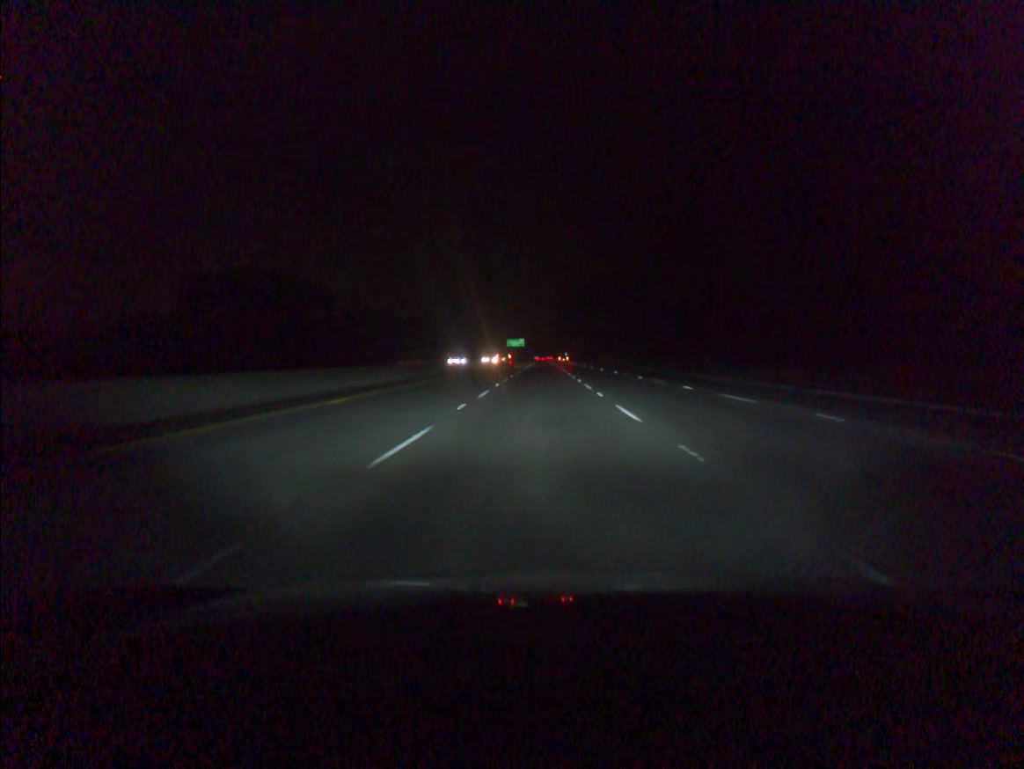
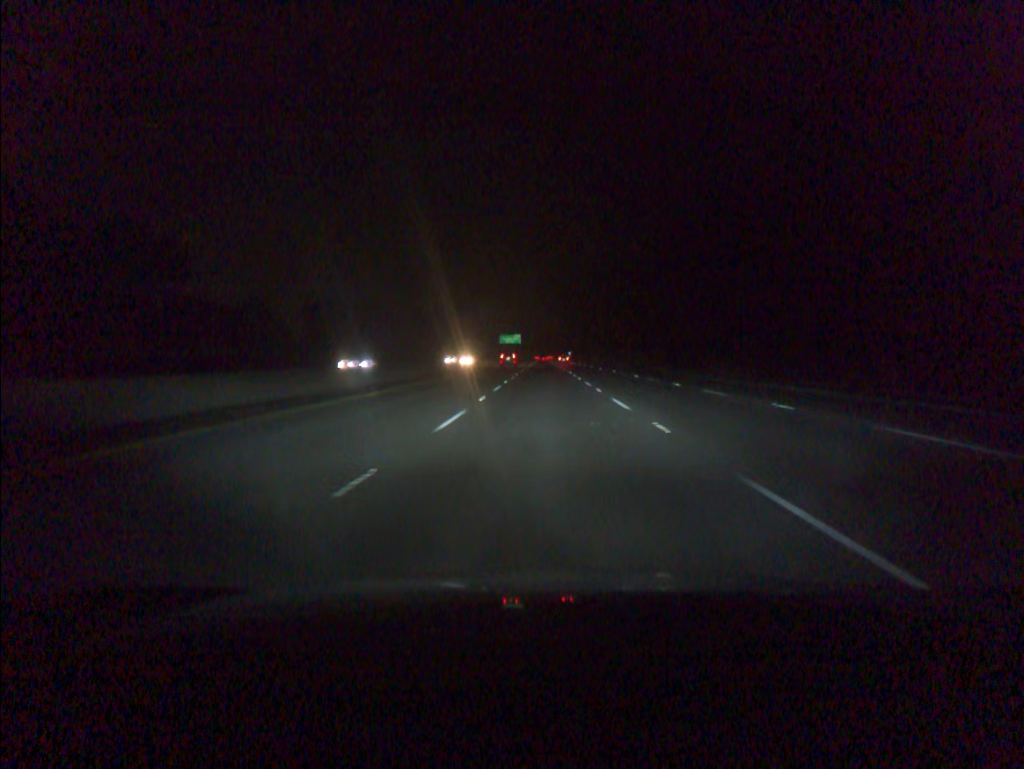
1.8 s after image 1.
(-0.1, +55.0) m; 0°
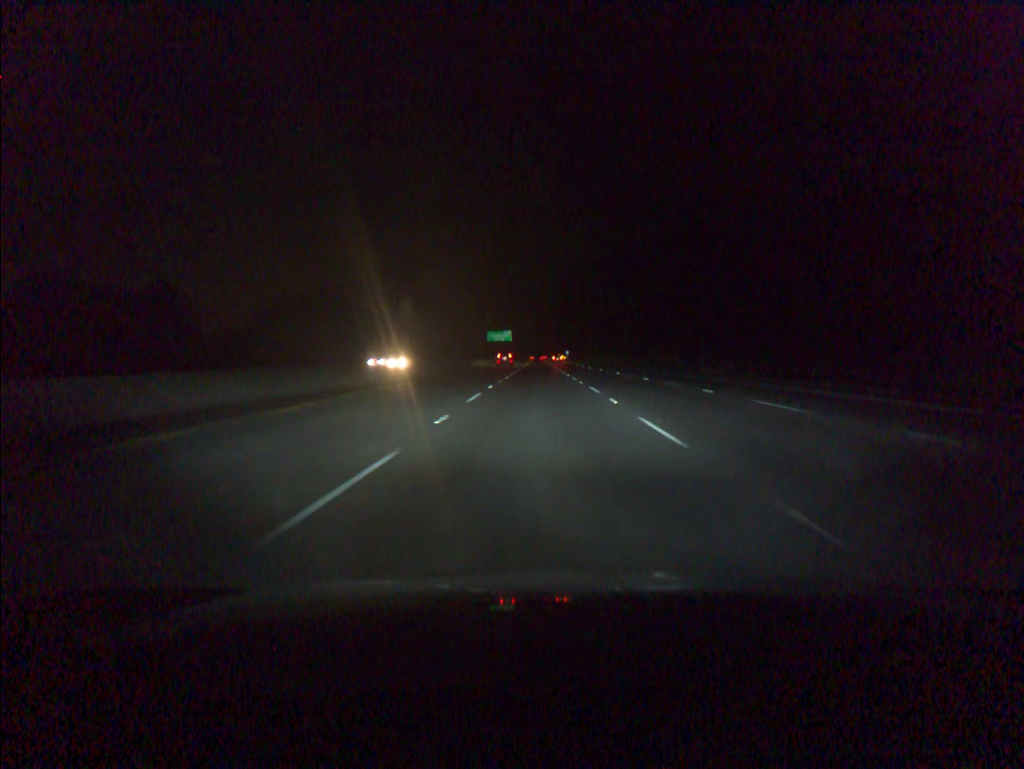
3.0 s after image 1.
(+0.1, +36.7) m; 0°
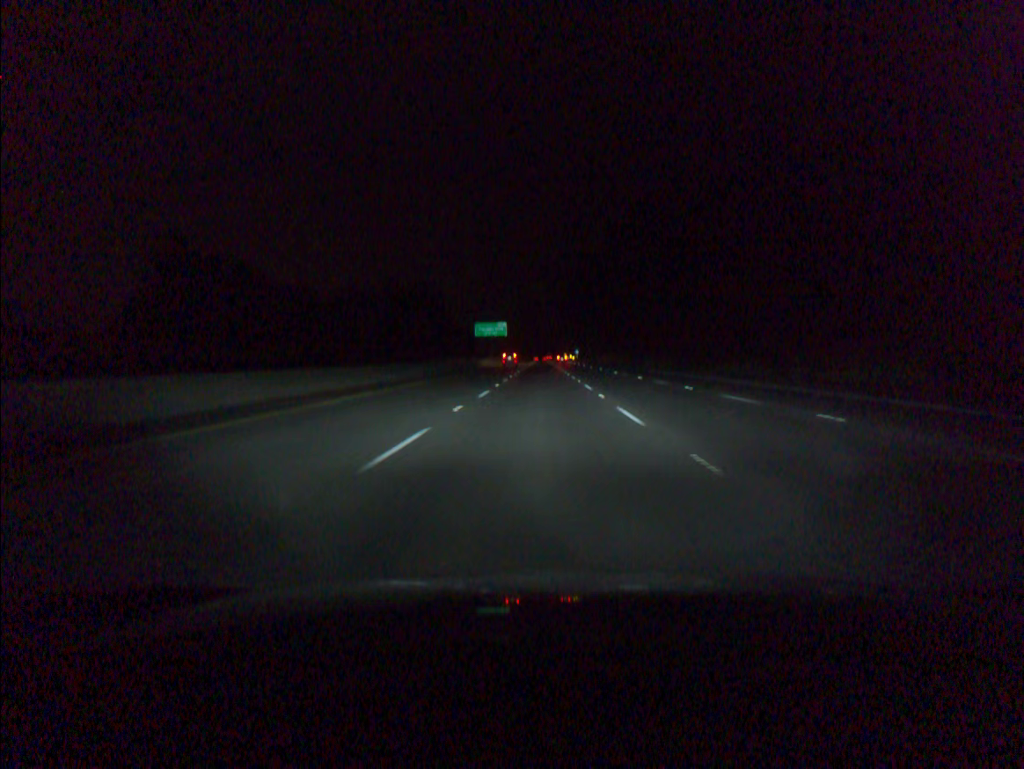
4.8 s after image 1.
(-0.1, +54.9) m; 0°
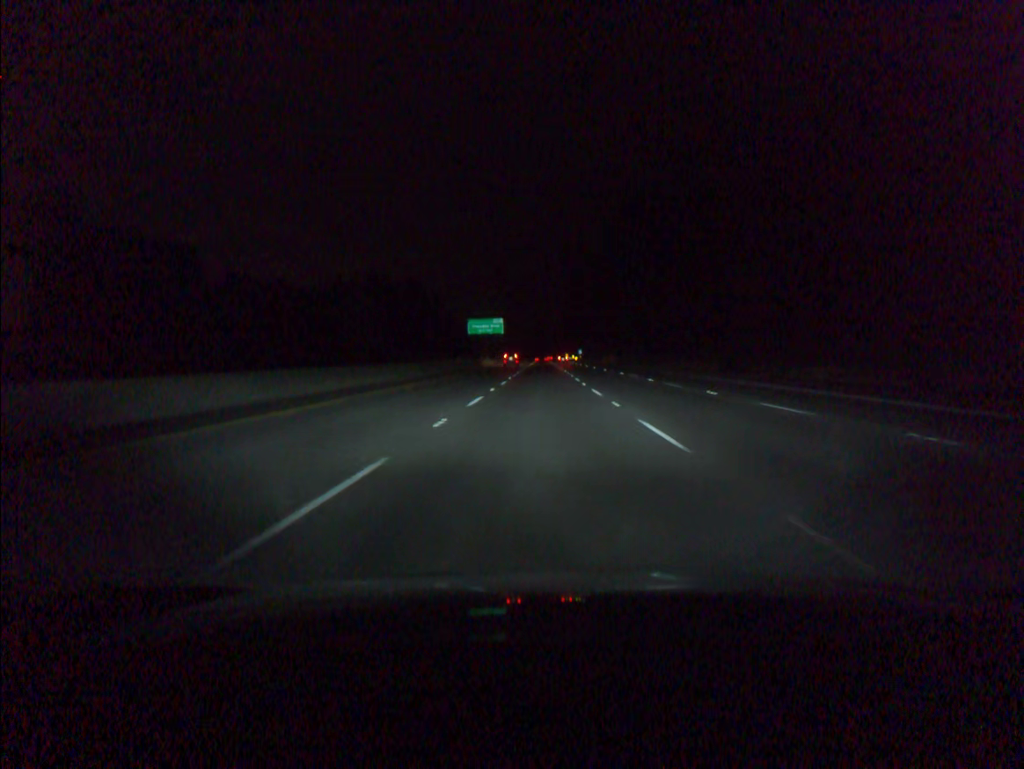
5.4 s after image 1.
(0.0, +18.3) m; 0°
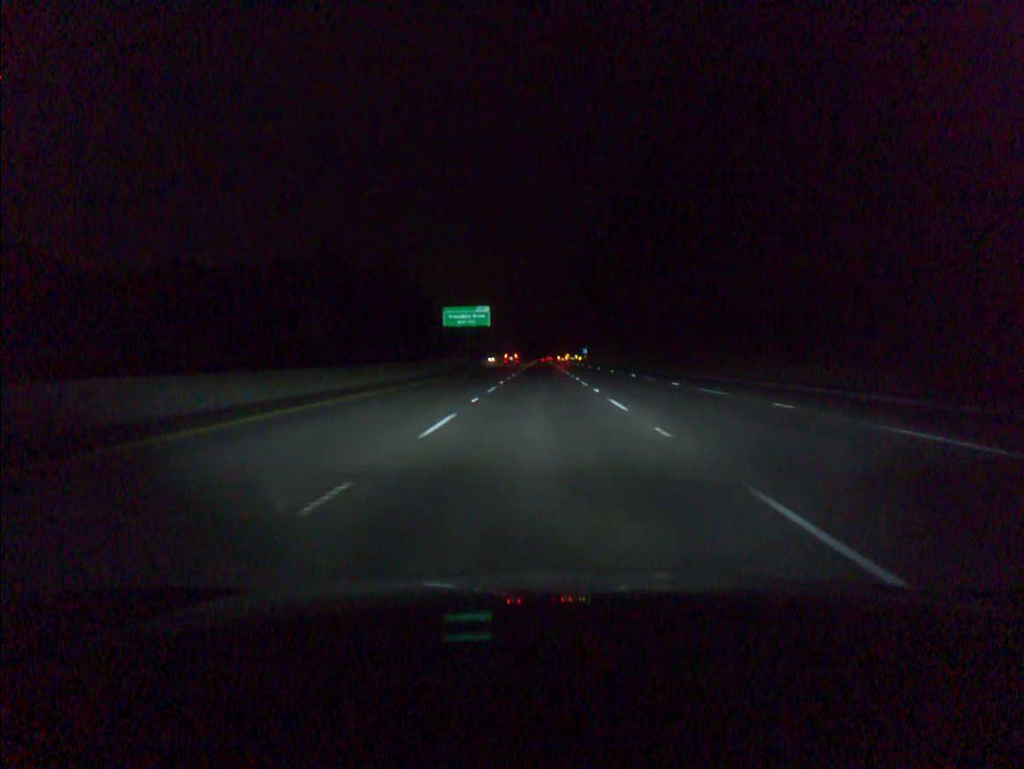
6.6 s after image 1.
(0.0, +36.6) m; 0°
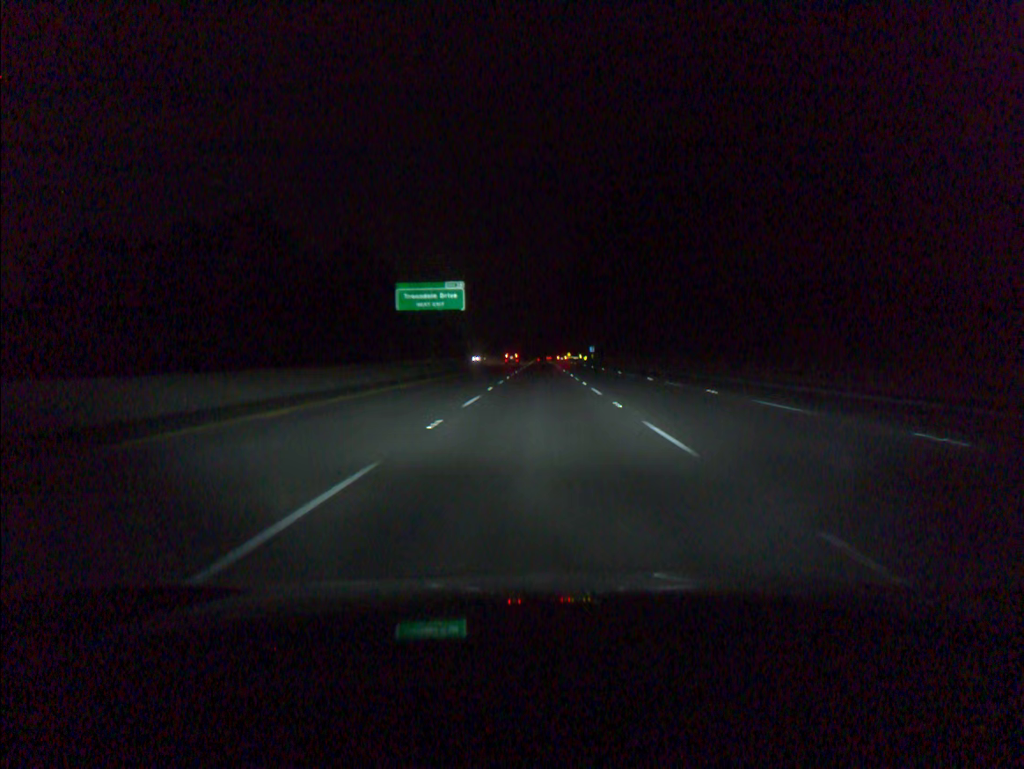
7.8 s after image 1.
(0.0, +36.6) m; 0°
